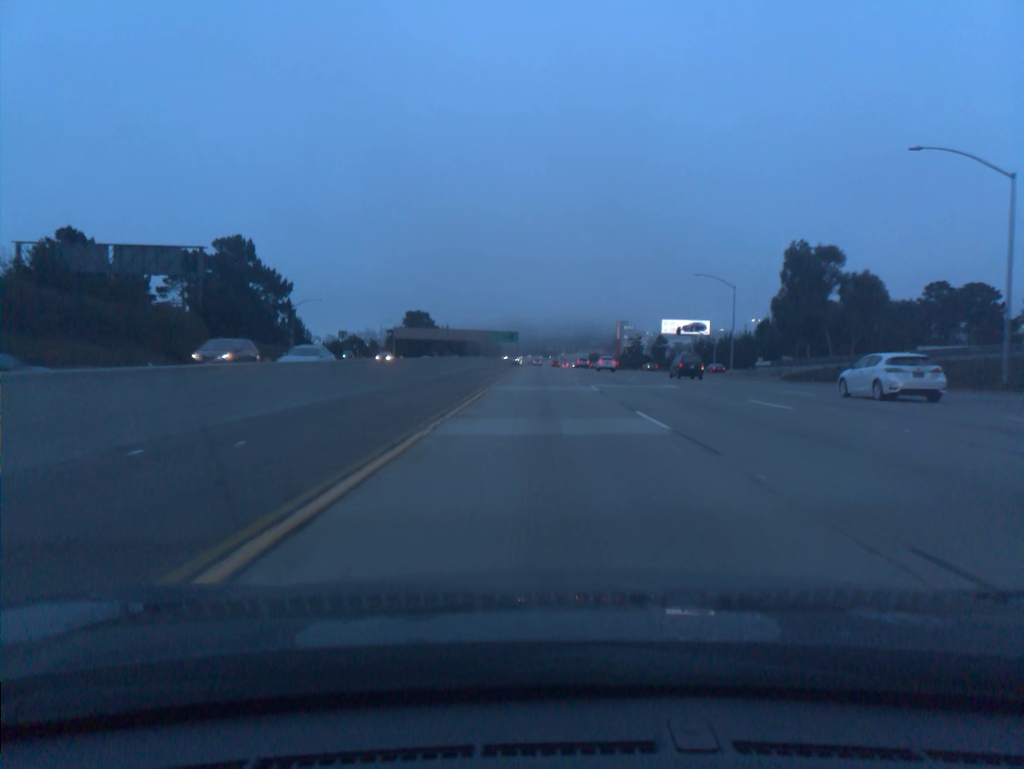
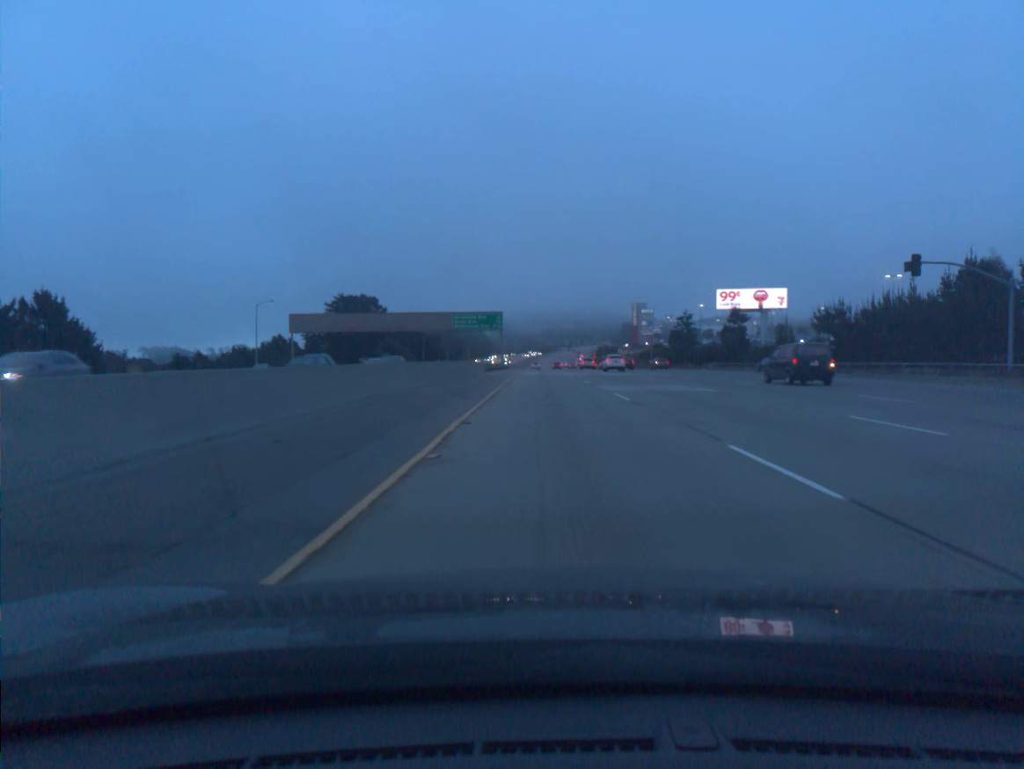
(-0.6, +79.2) m; 0°
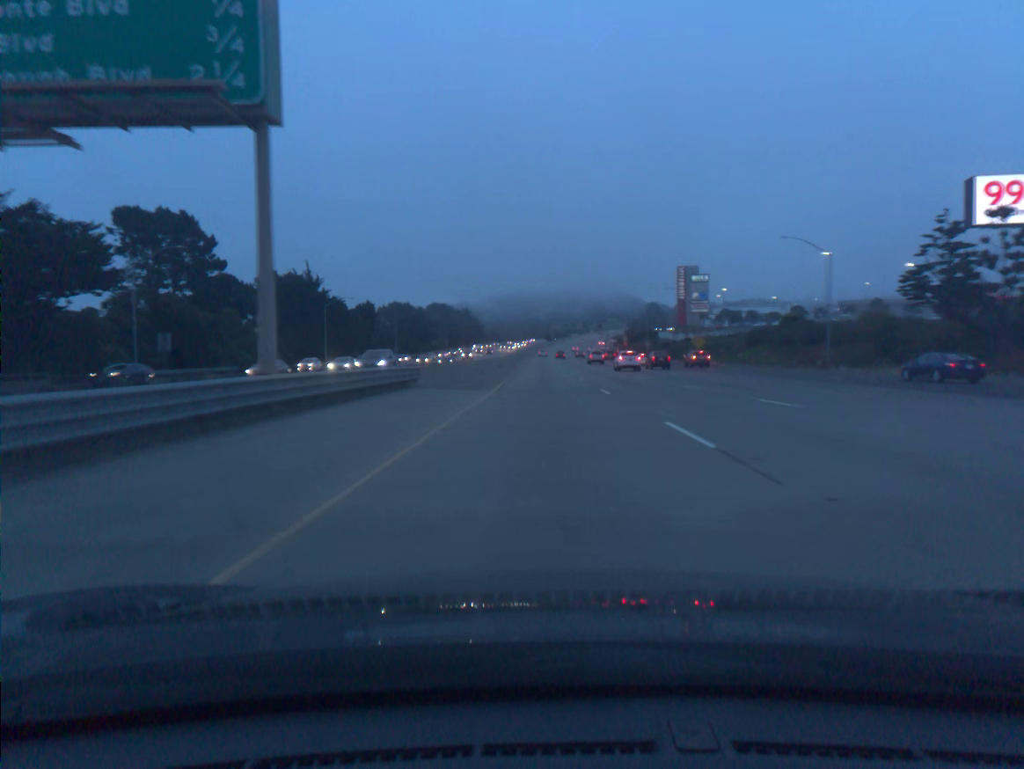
(-0.1, +99.1) m; 0°
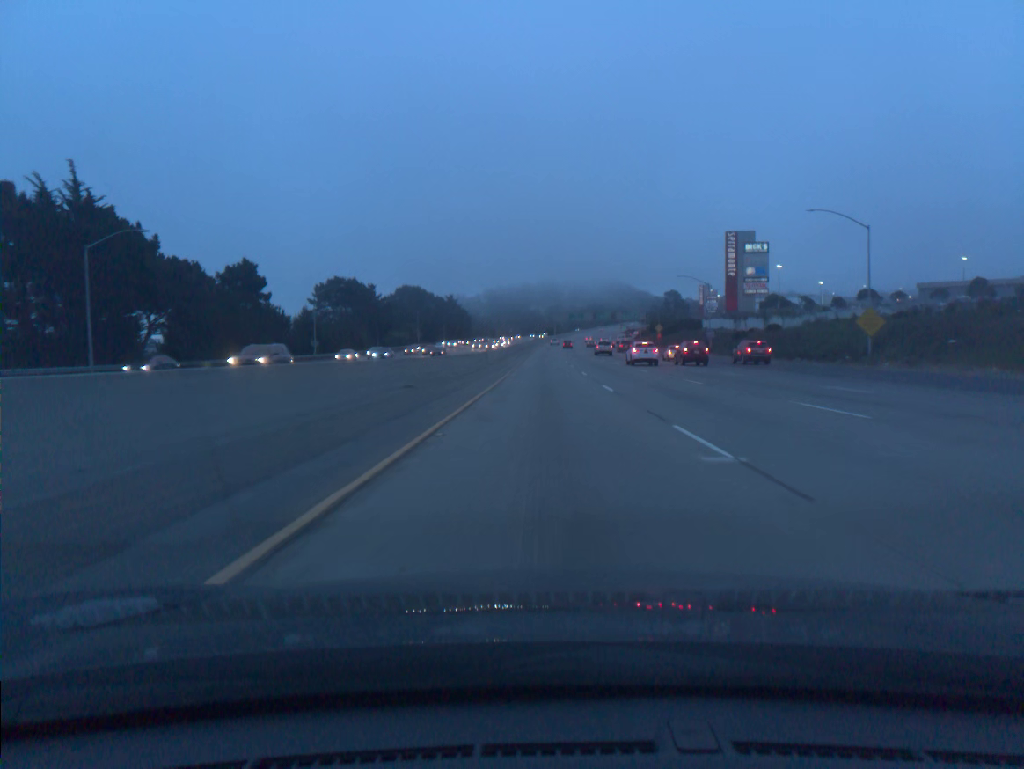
(+0.1, +59.4) m; 0°
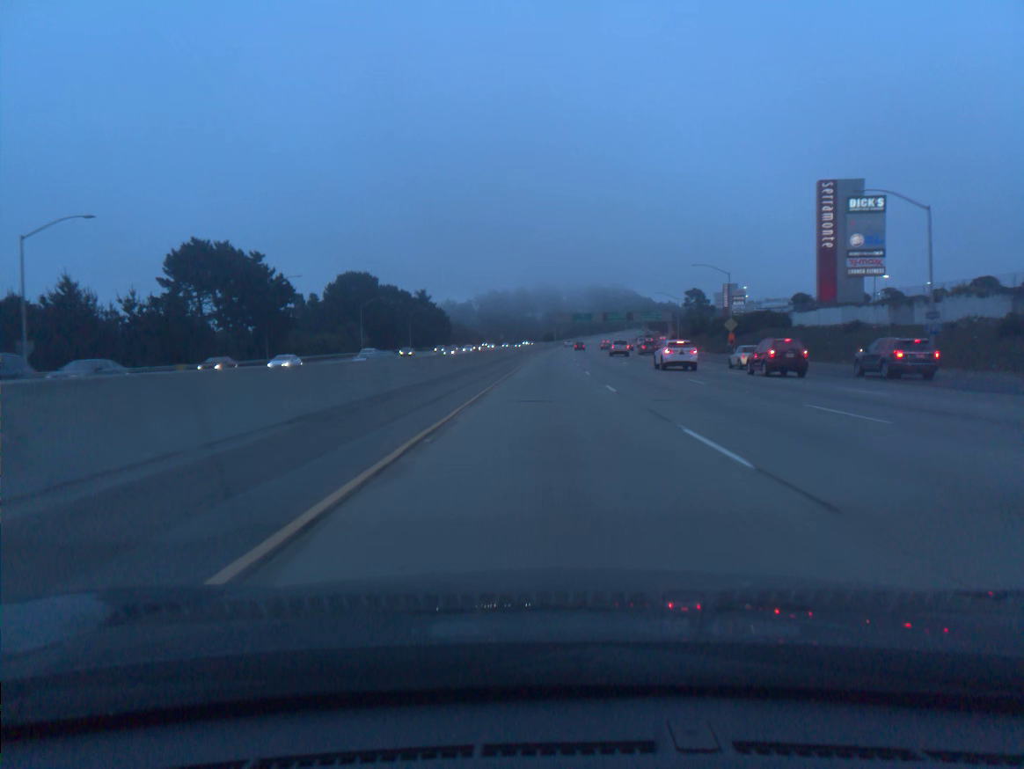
(+0.1, +59.2) m; 0°
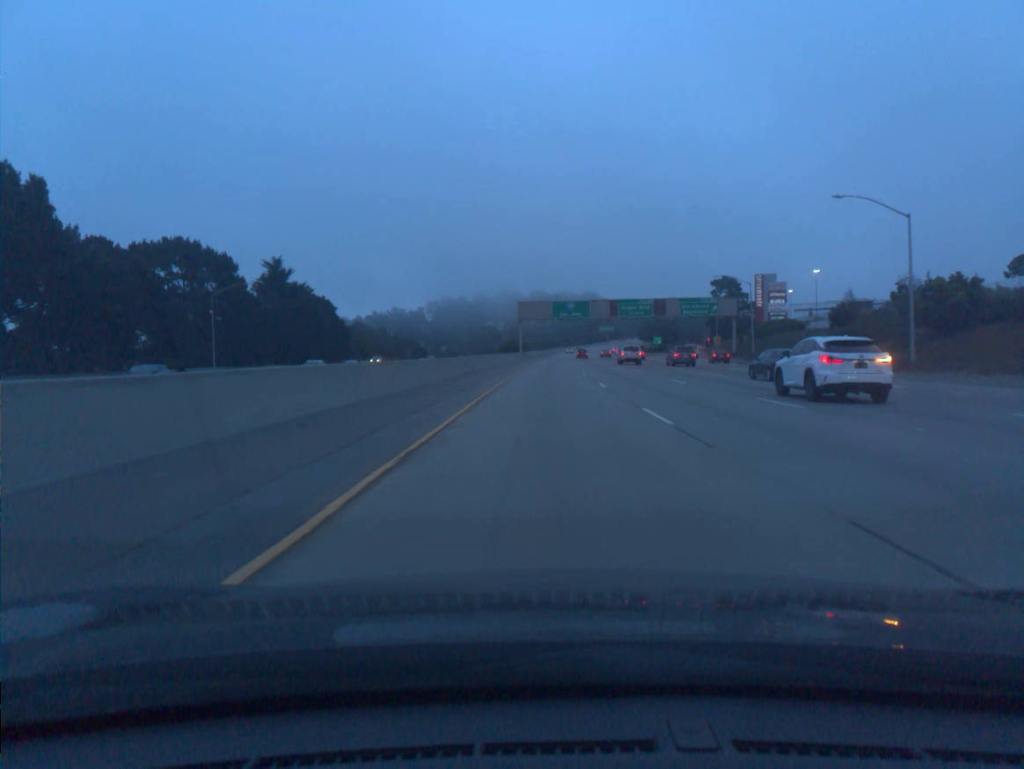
(+1.7, +97.8) m; +3°
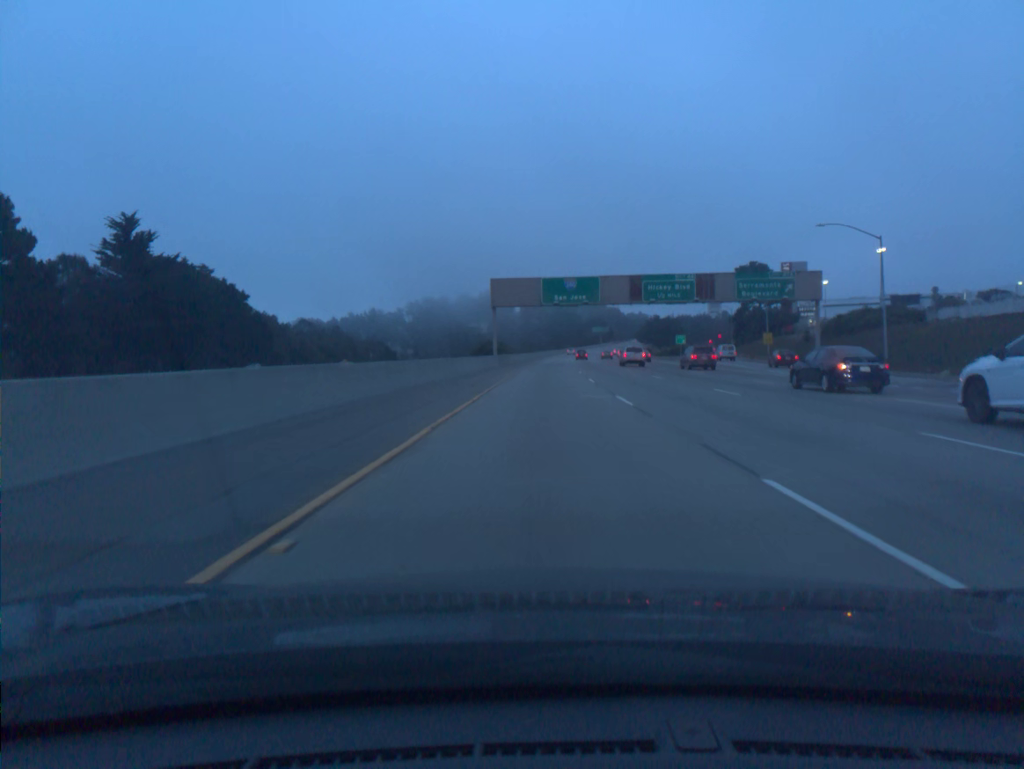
(+0.3, +39.0) m; +1°
